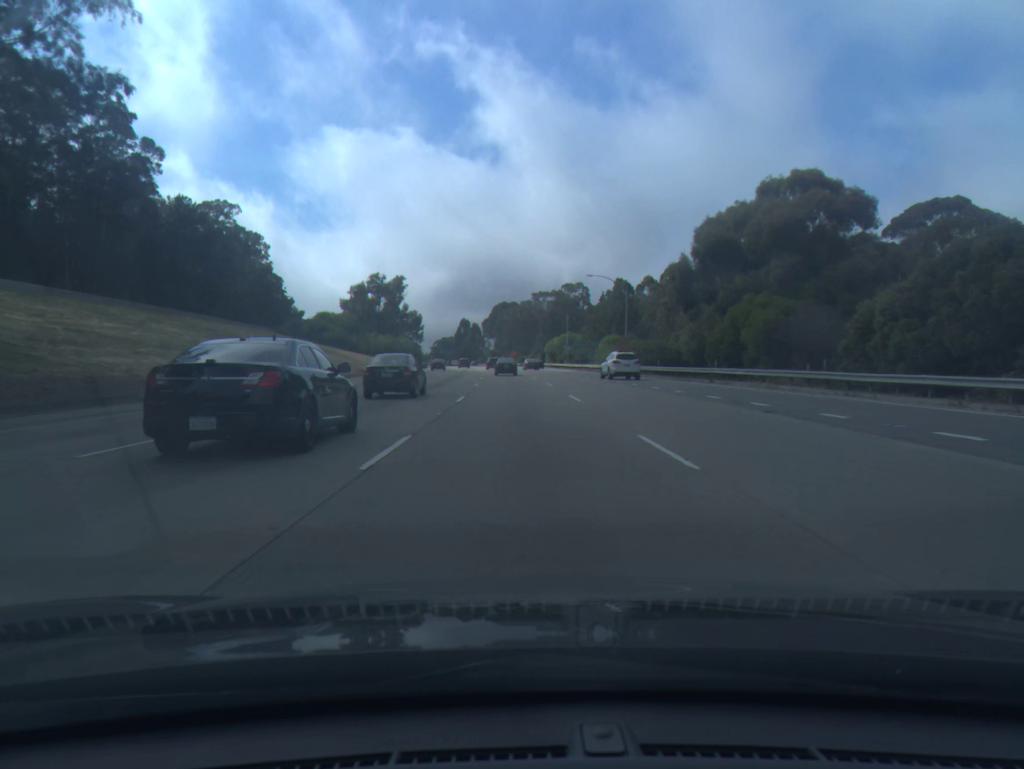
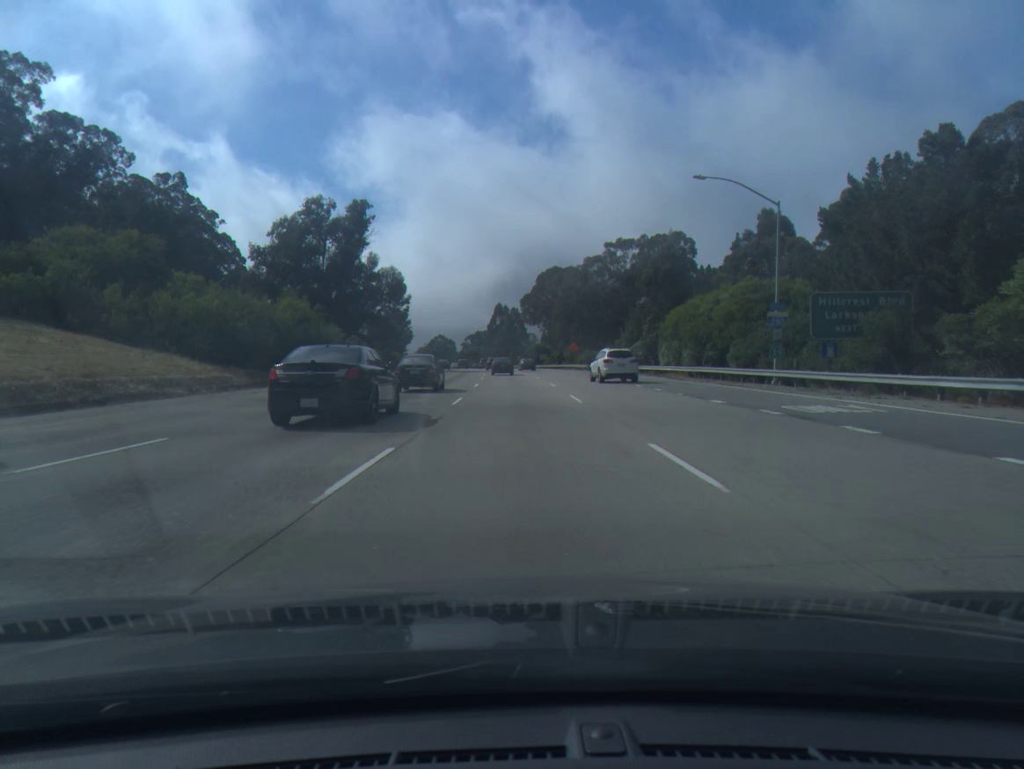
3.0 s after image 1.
(-2.2, +89.3) m; -3°
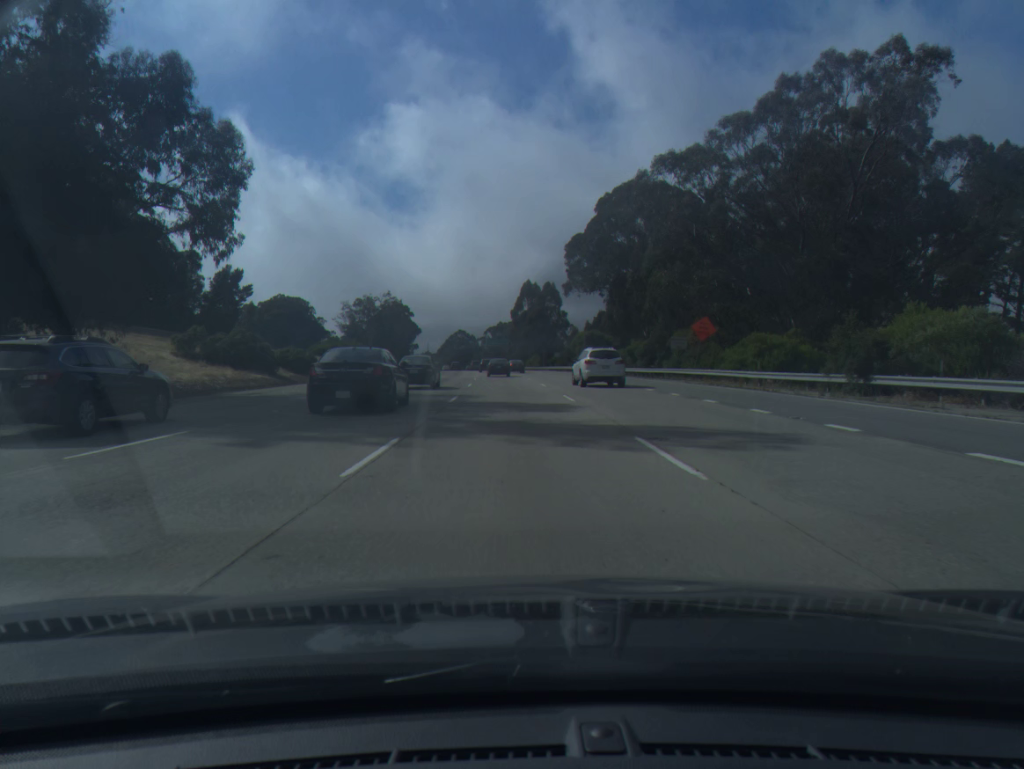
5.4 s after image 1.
(-1.4, +72.3) m; -2°
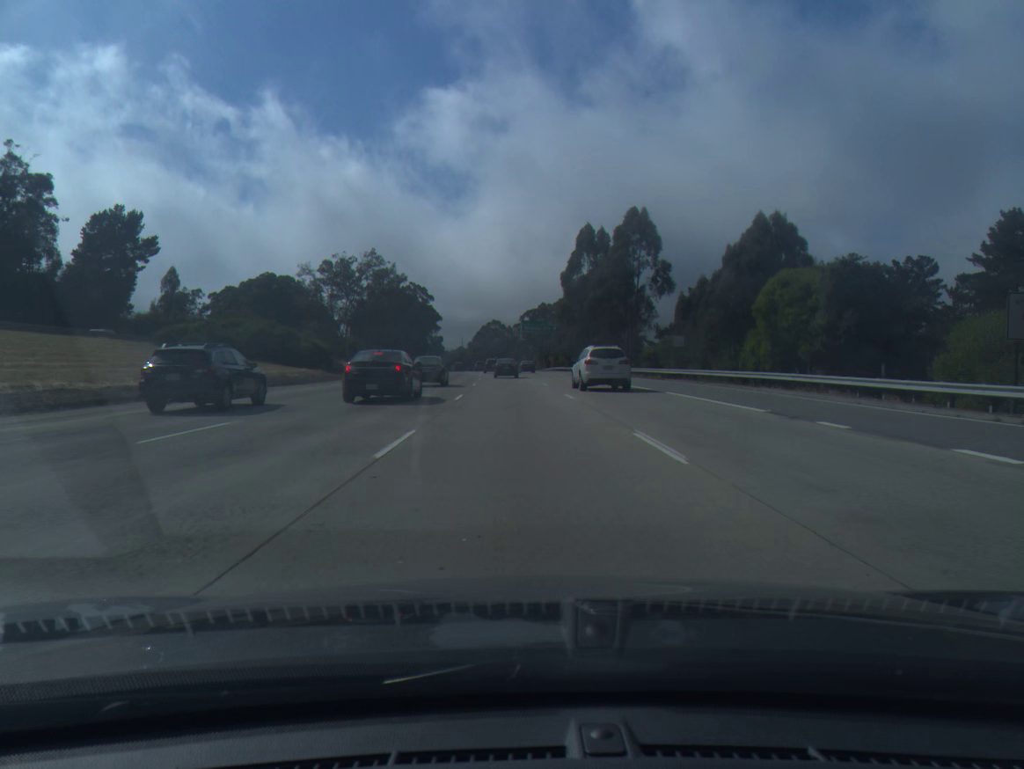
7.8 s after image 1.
(-2.1, +71.8) m; -3°
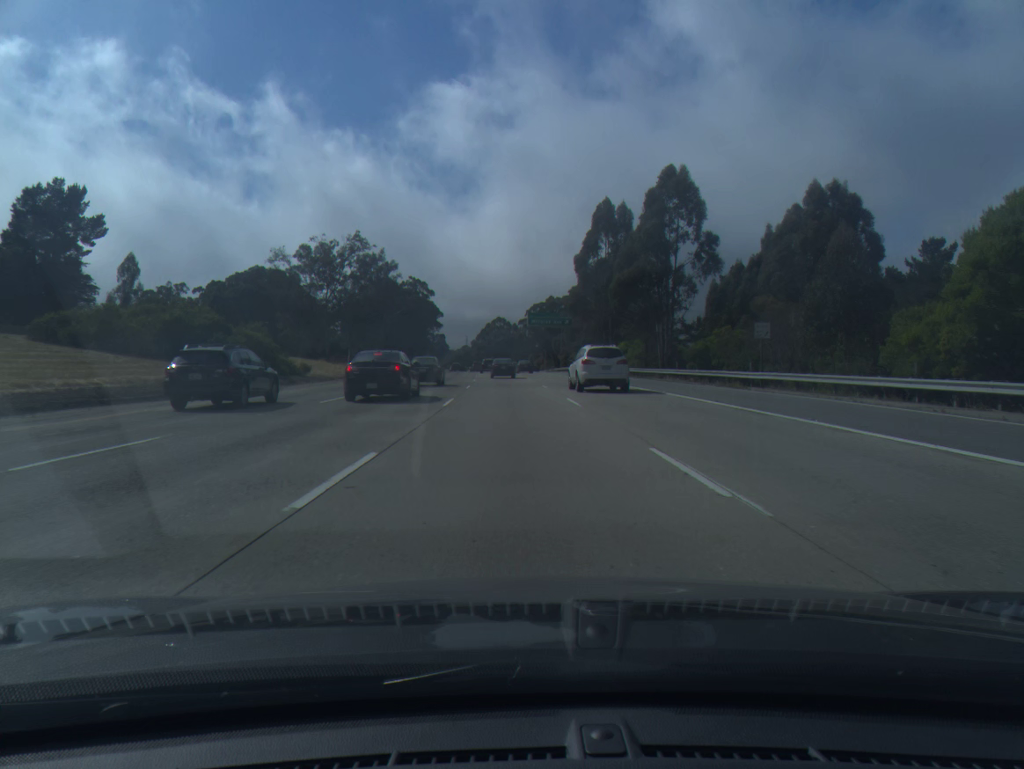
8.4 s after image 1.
(0.0, +17.7) m; 0°
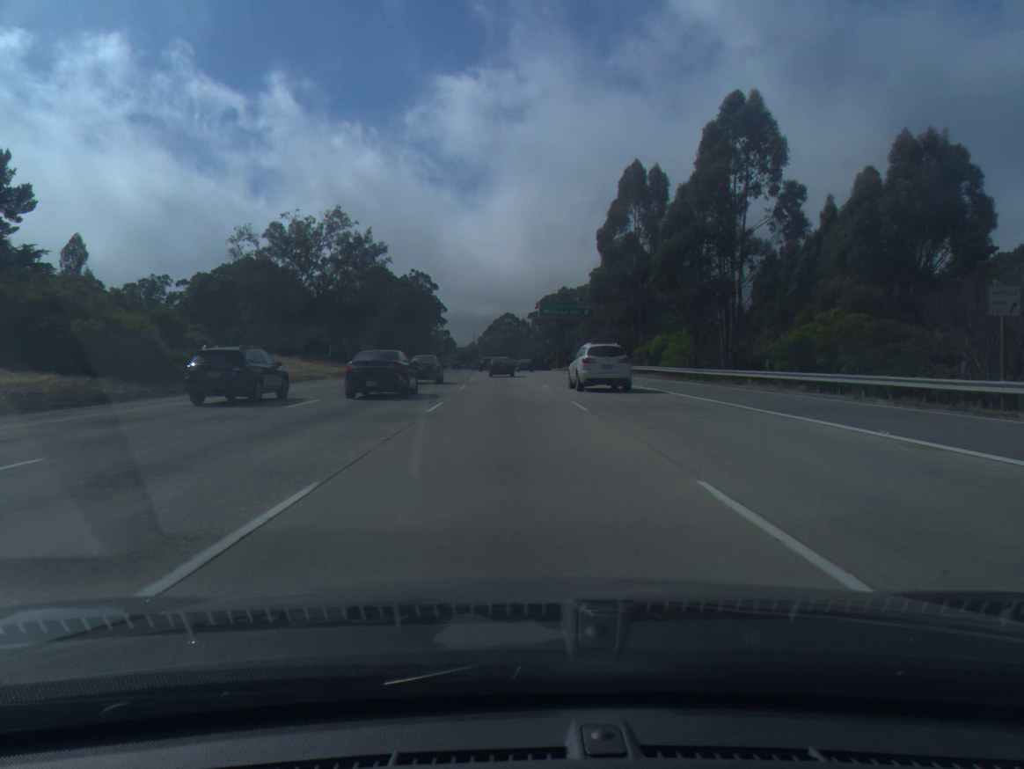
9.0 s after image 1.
(-0.1, +17.7) m; -1°
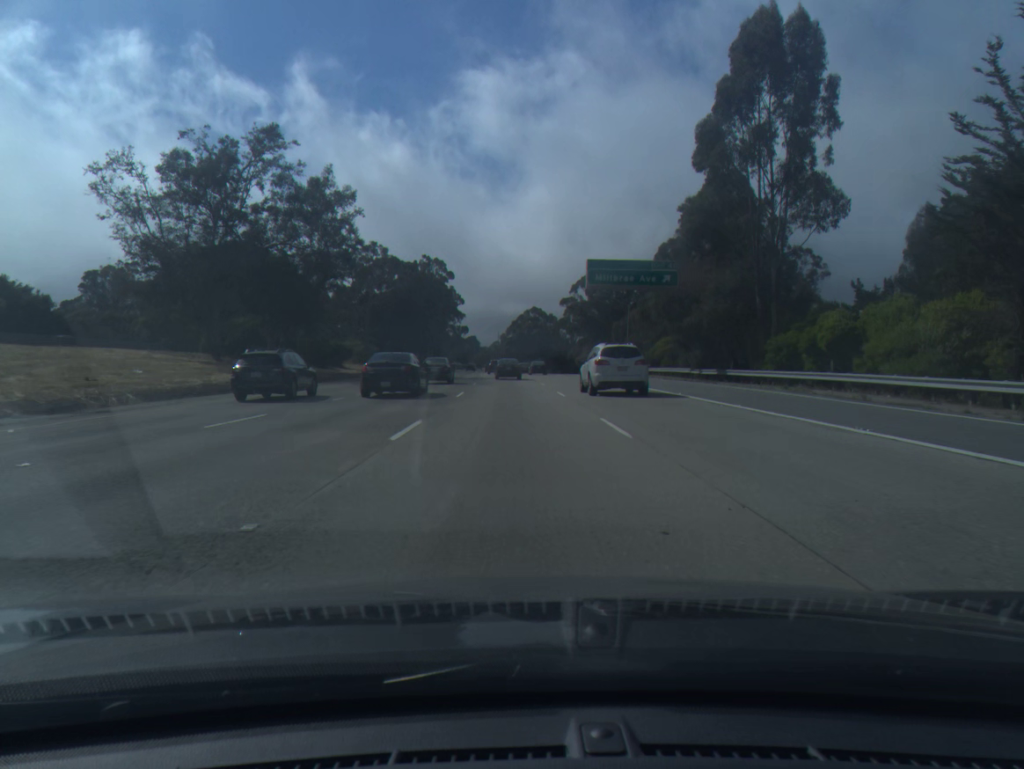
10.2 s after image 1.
(-0.5, +35.2) m; -2°
